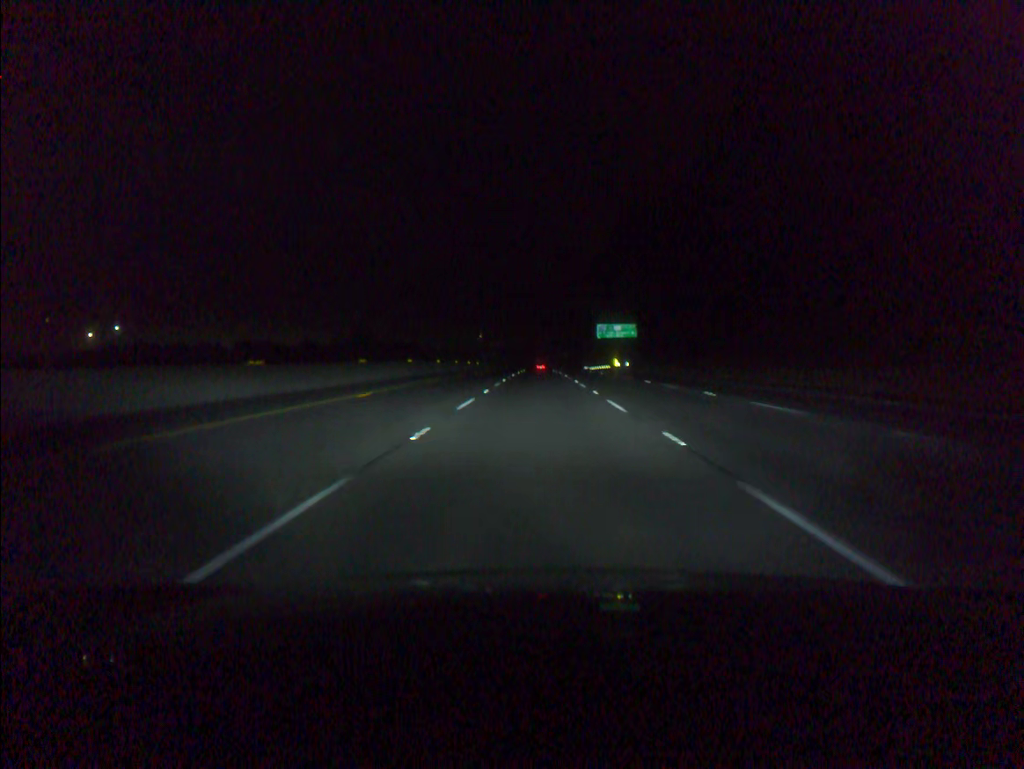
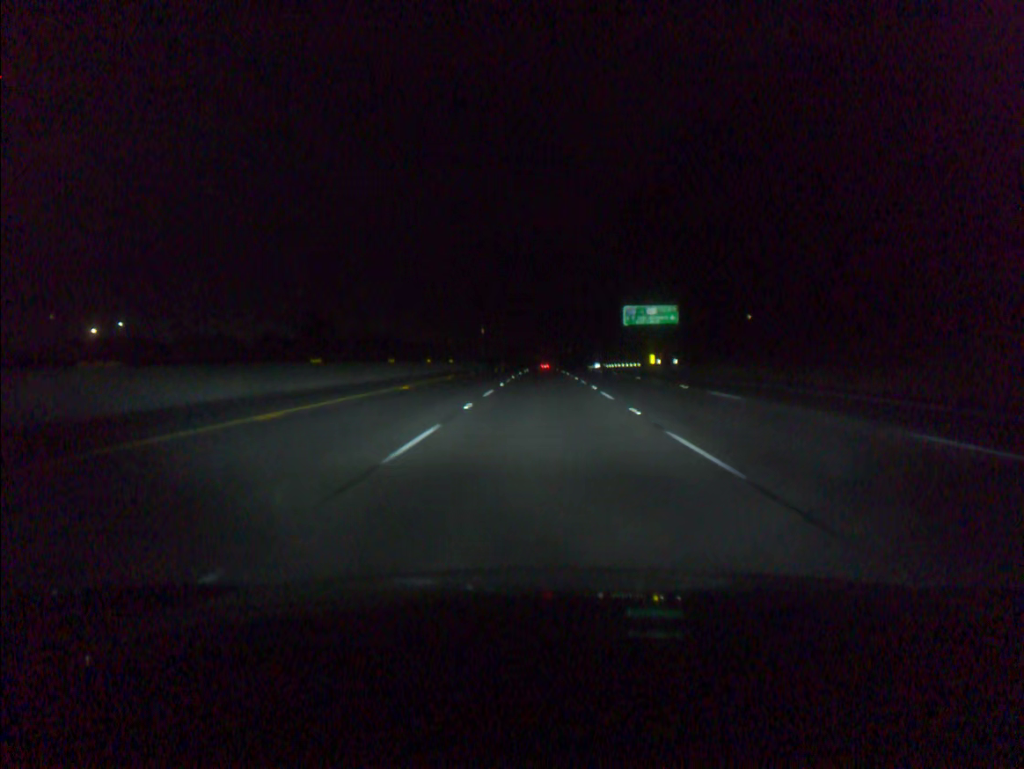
(-0.1, +37.9) m; 0°
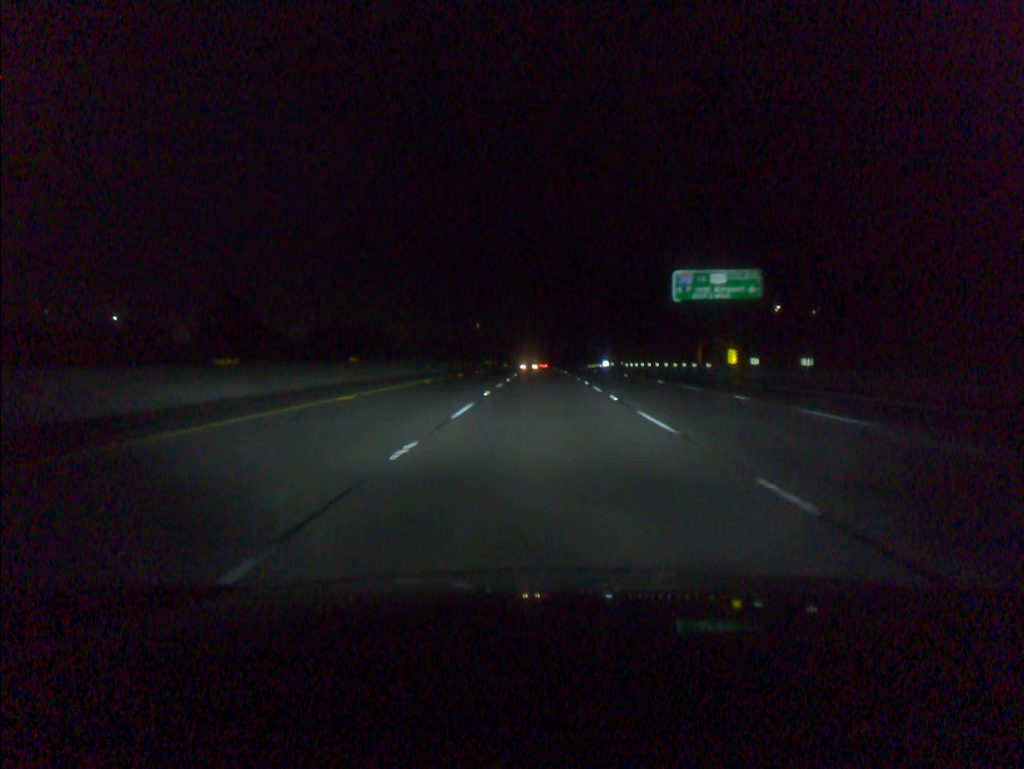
(+0.1, +38.0) m; 0°
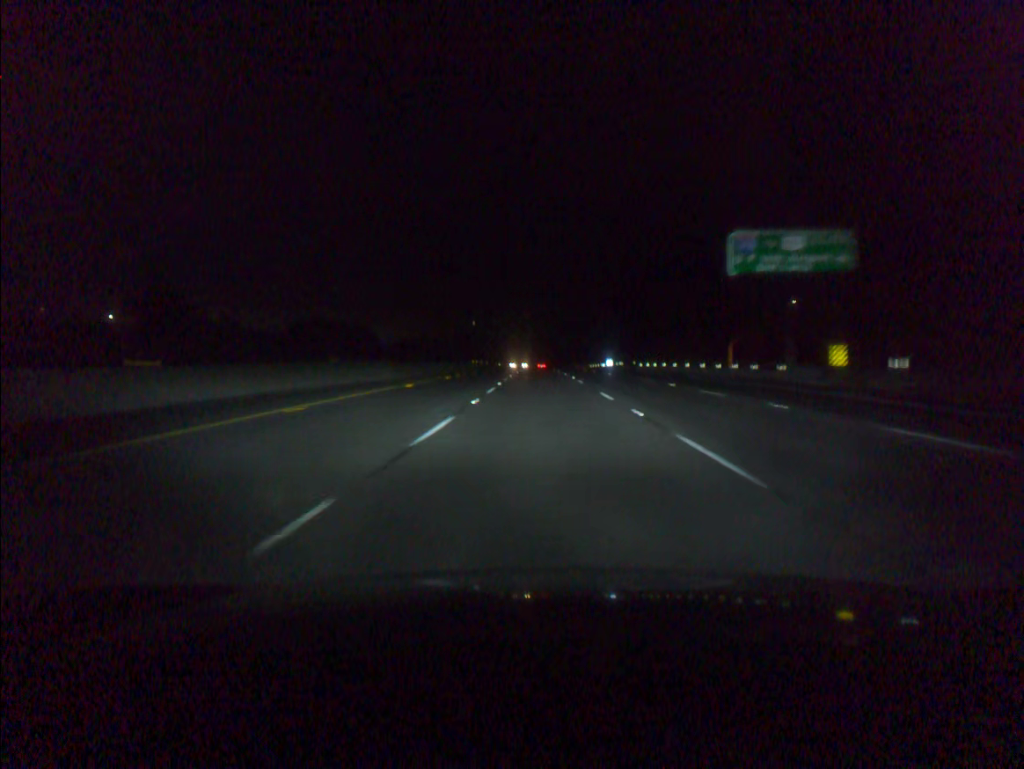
(0.0, +19.0) m; 0°
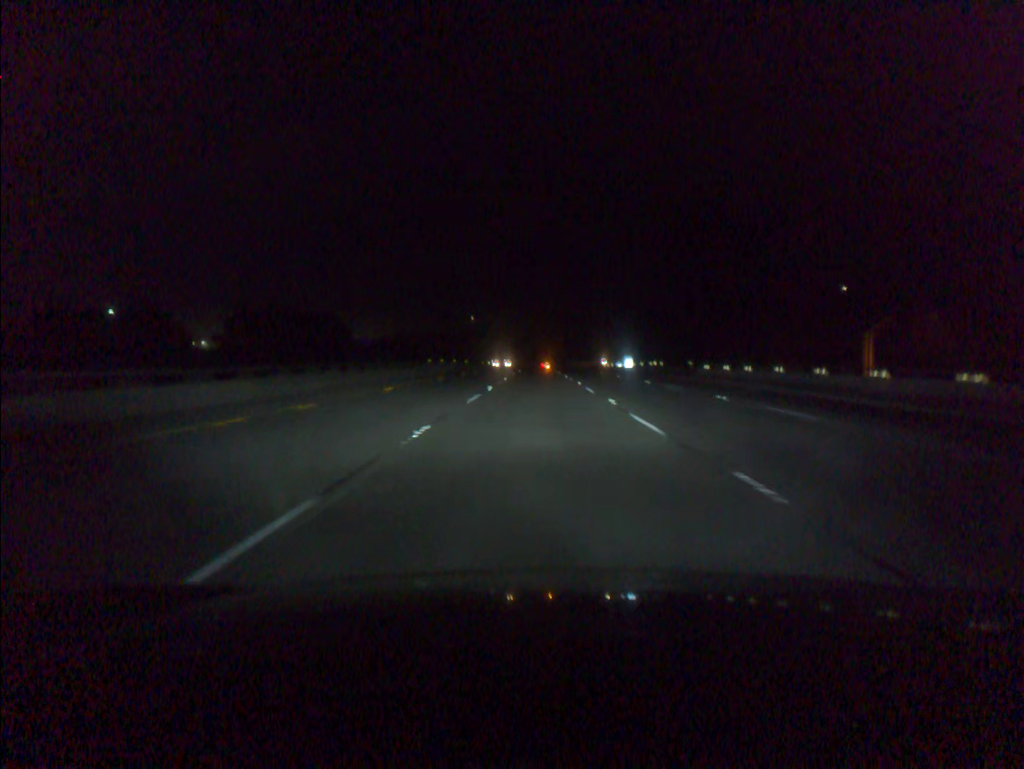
(0.0, +37.8) m; 0°
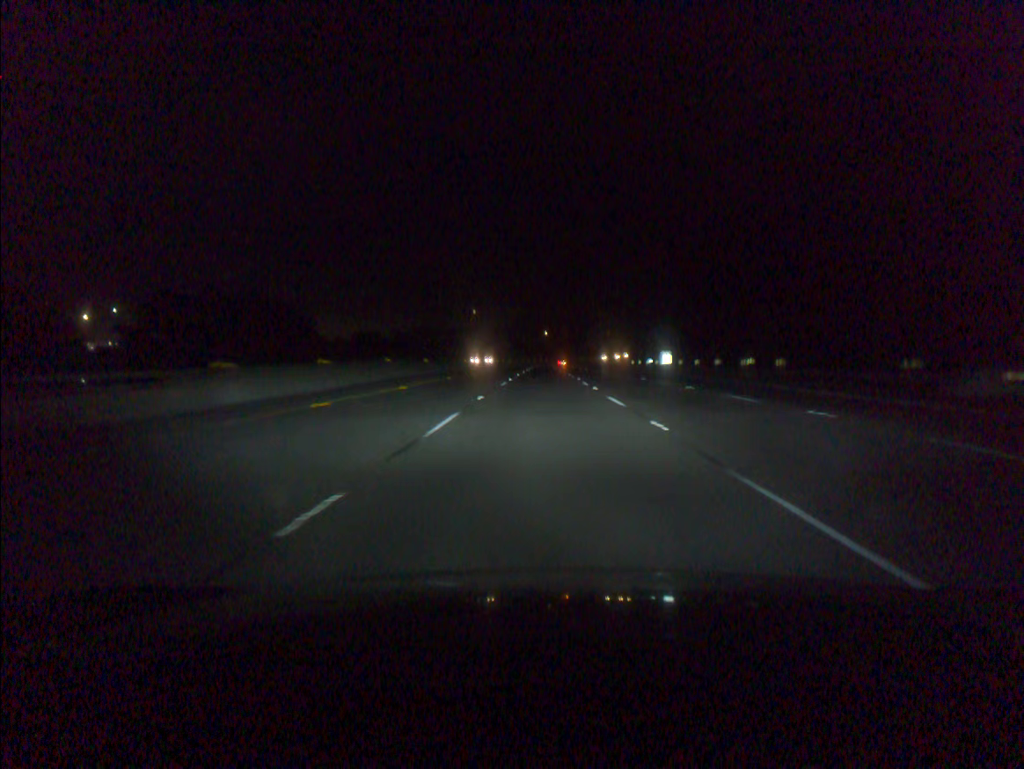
(-0.1, +37.8) m; 0°
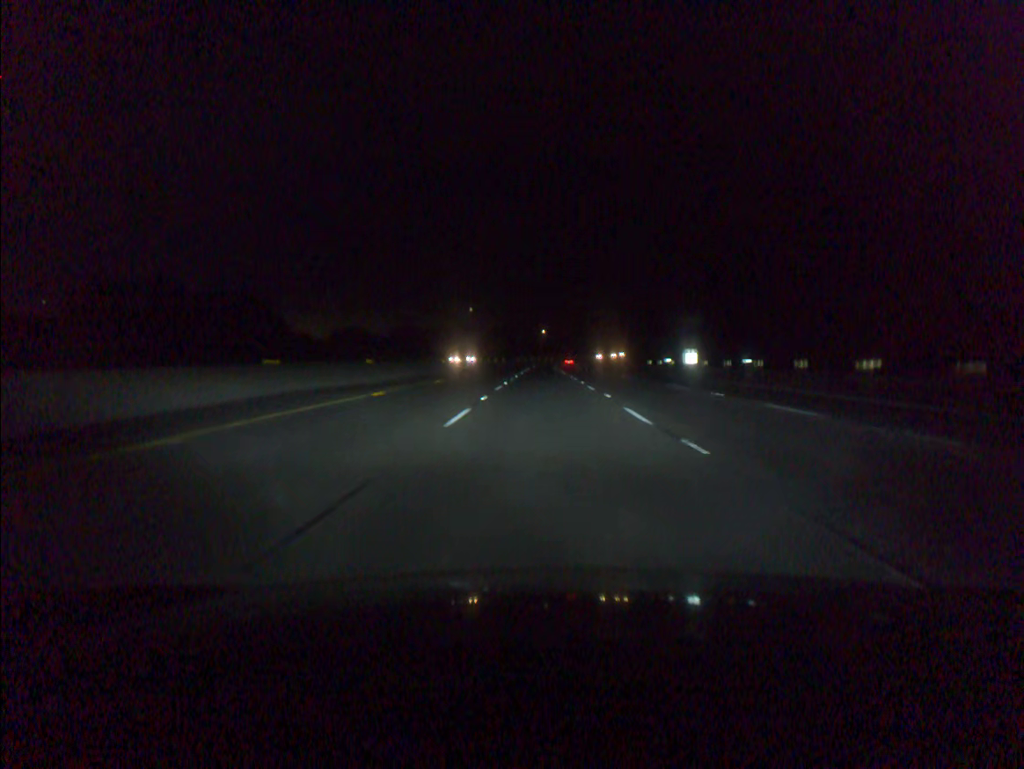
(0.0, +18.9) m; 0°
